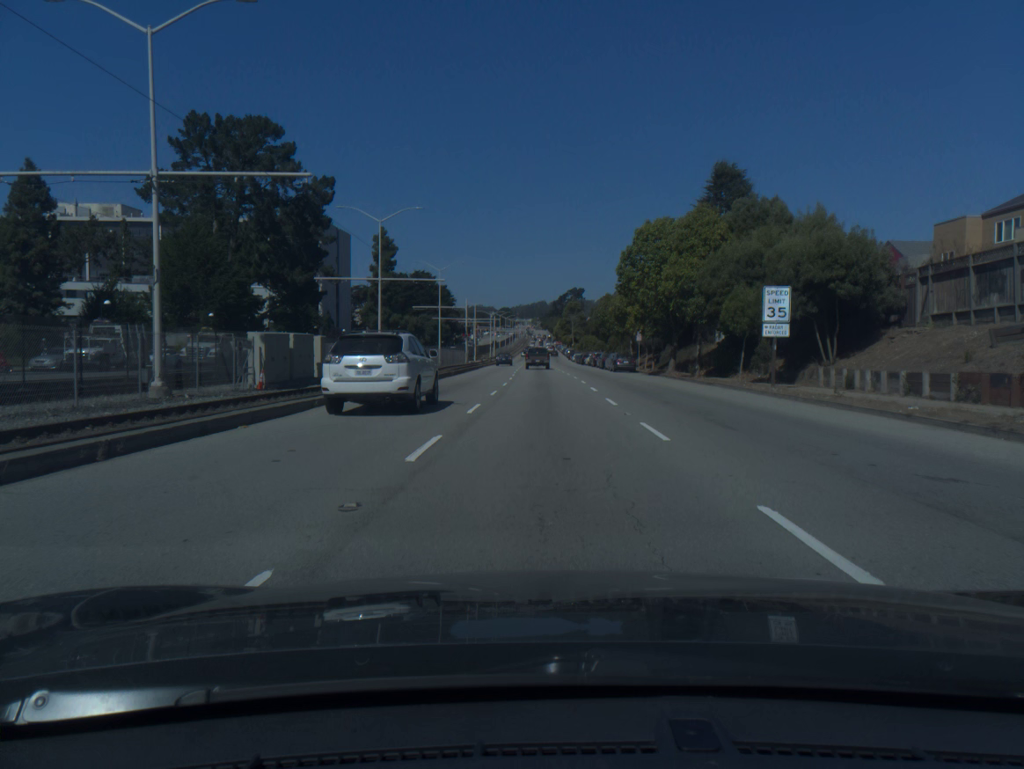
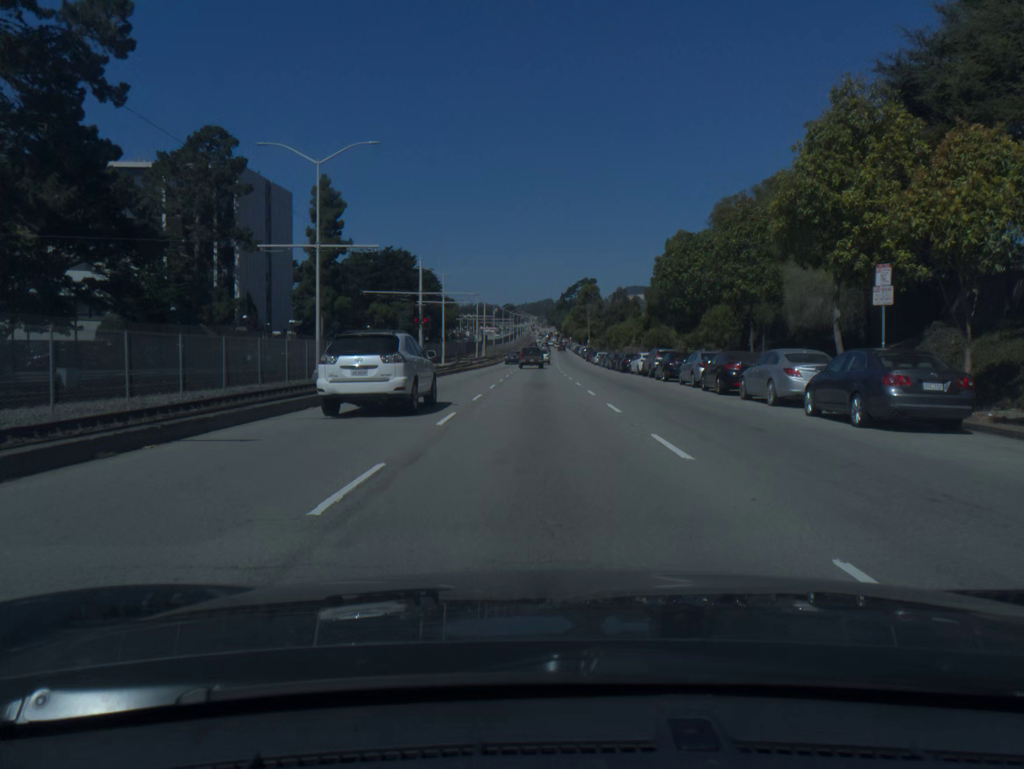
(0.0, +46.0) m; -1°
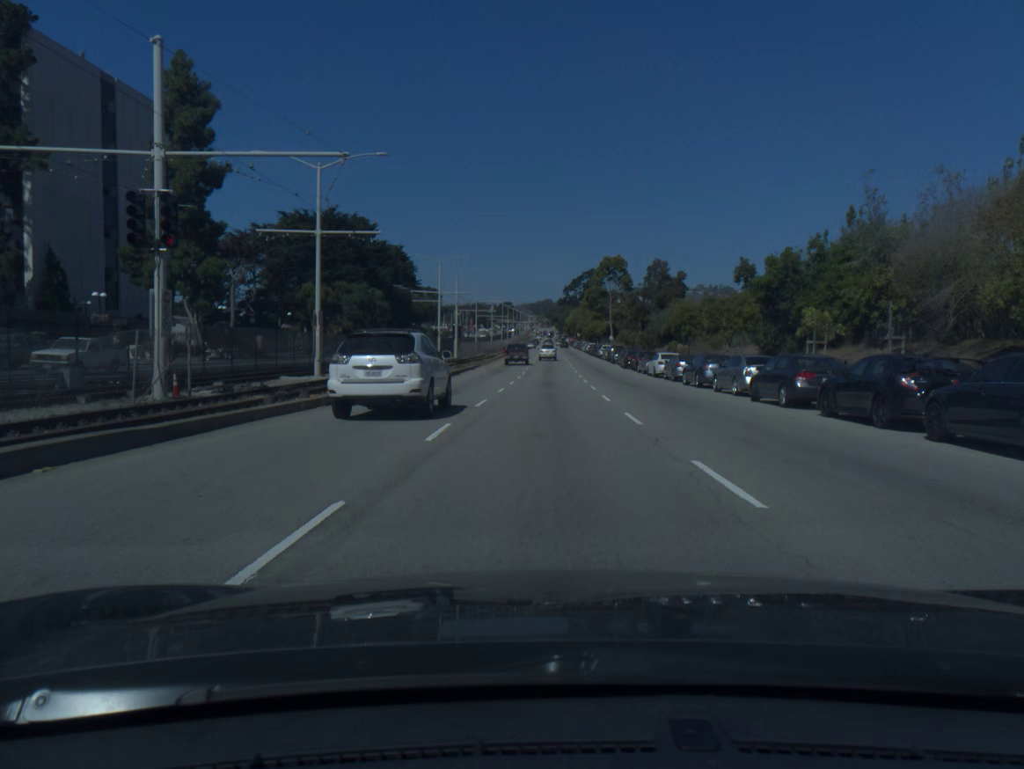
(-0.2, +46.1) m; 0°
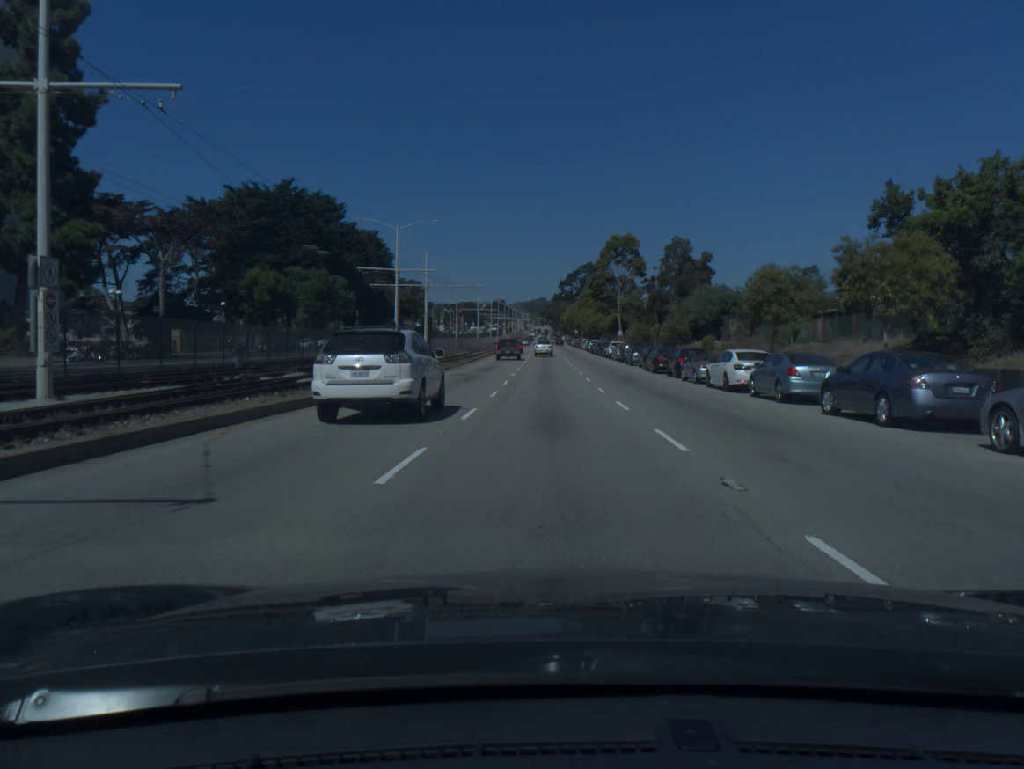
(+0.1, +18.5) m; 0°
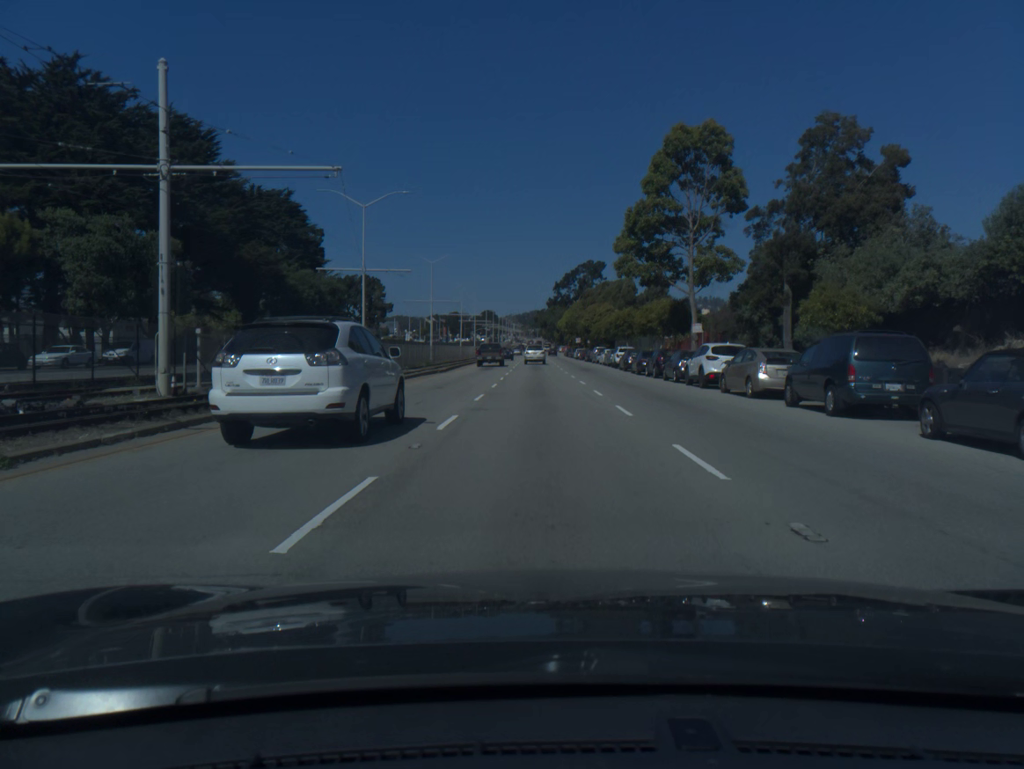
(+0.4, +45.9) m; +1°
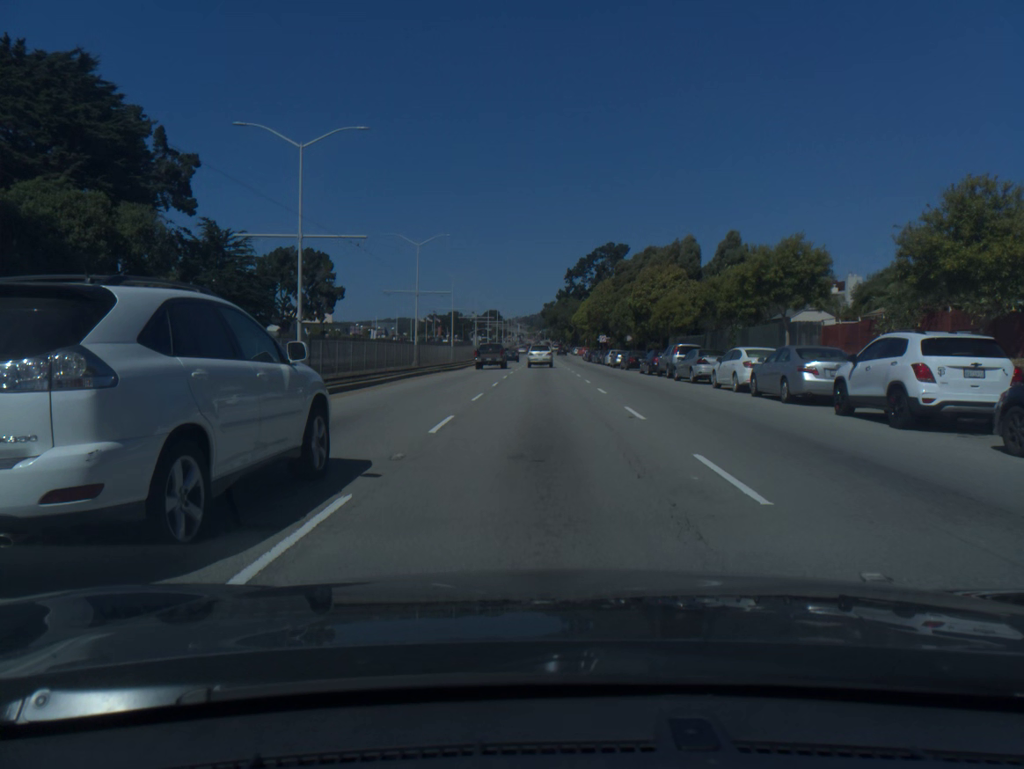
(-0.3, +44.9) m; -1°
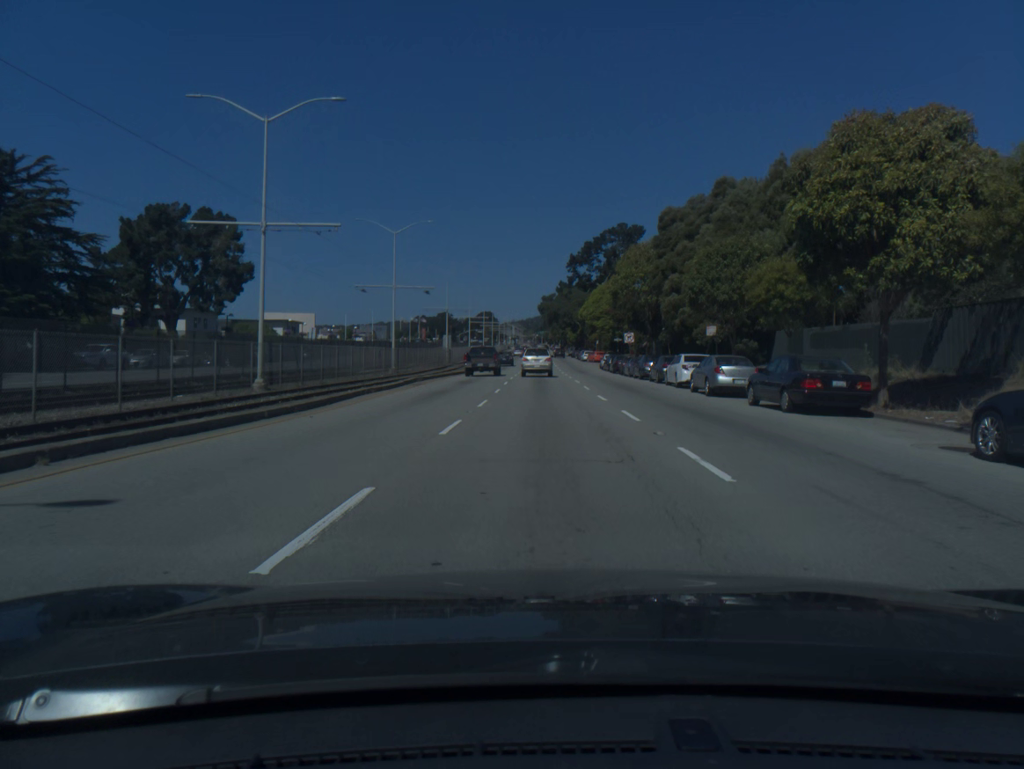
(0.0, +35.5) m; 0°
